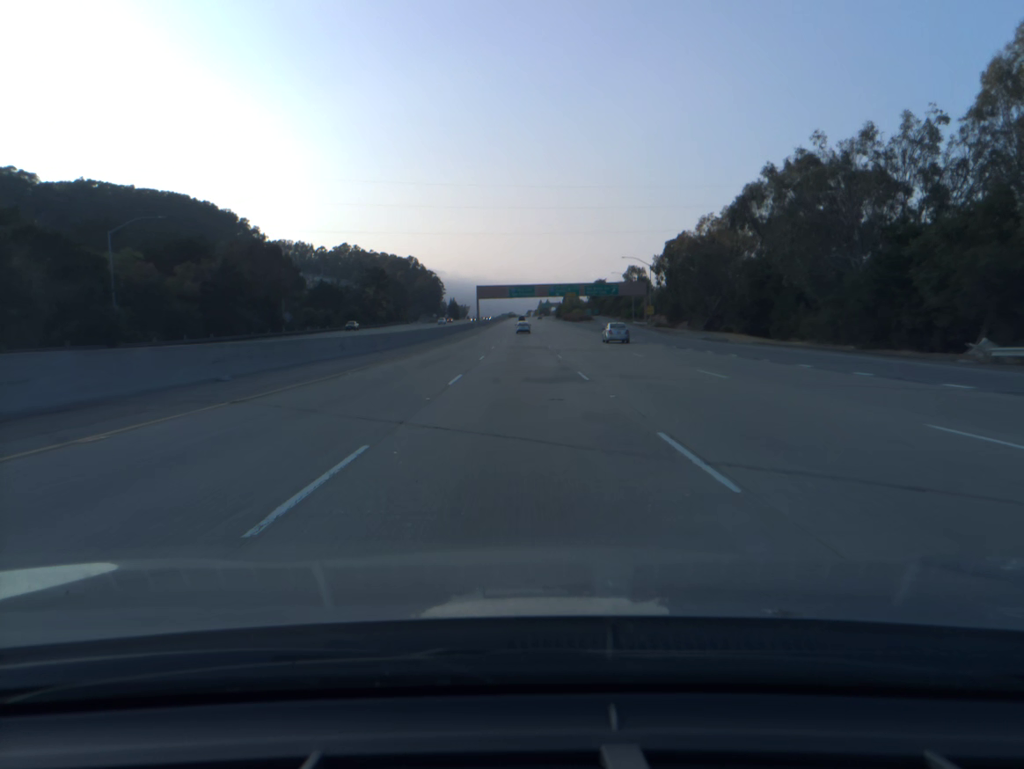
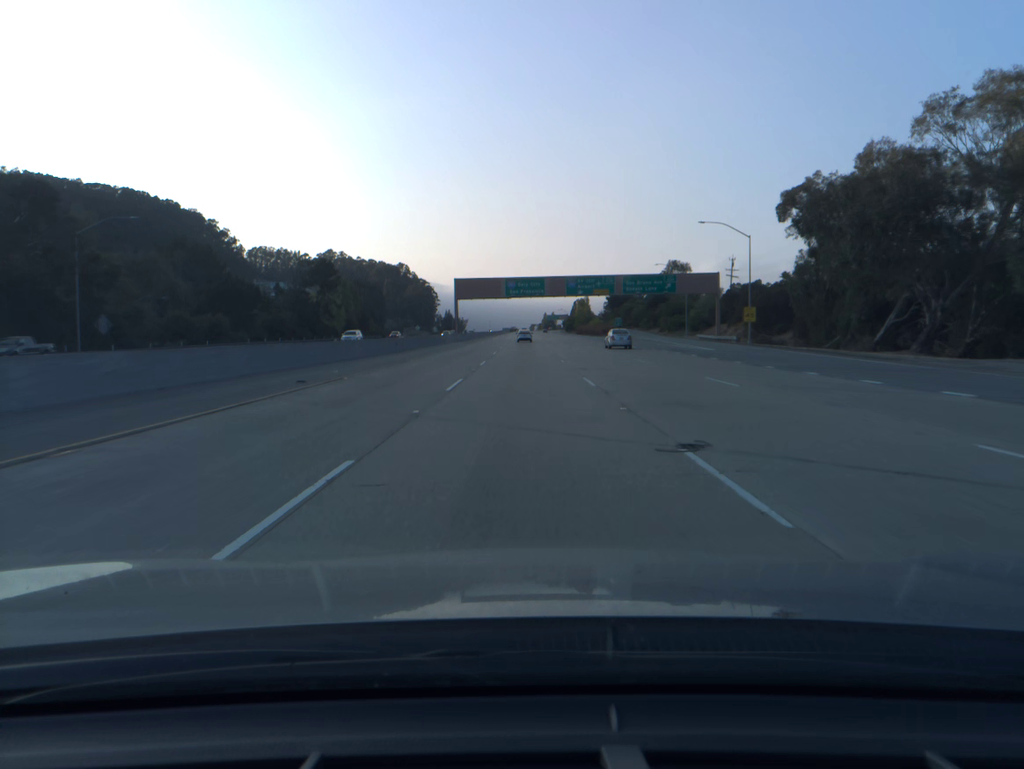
(-0.1, +59.2) m; 0°
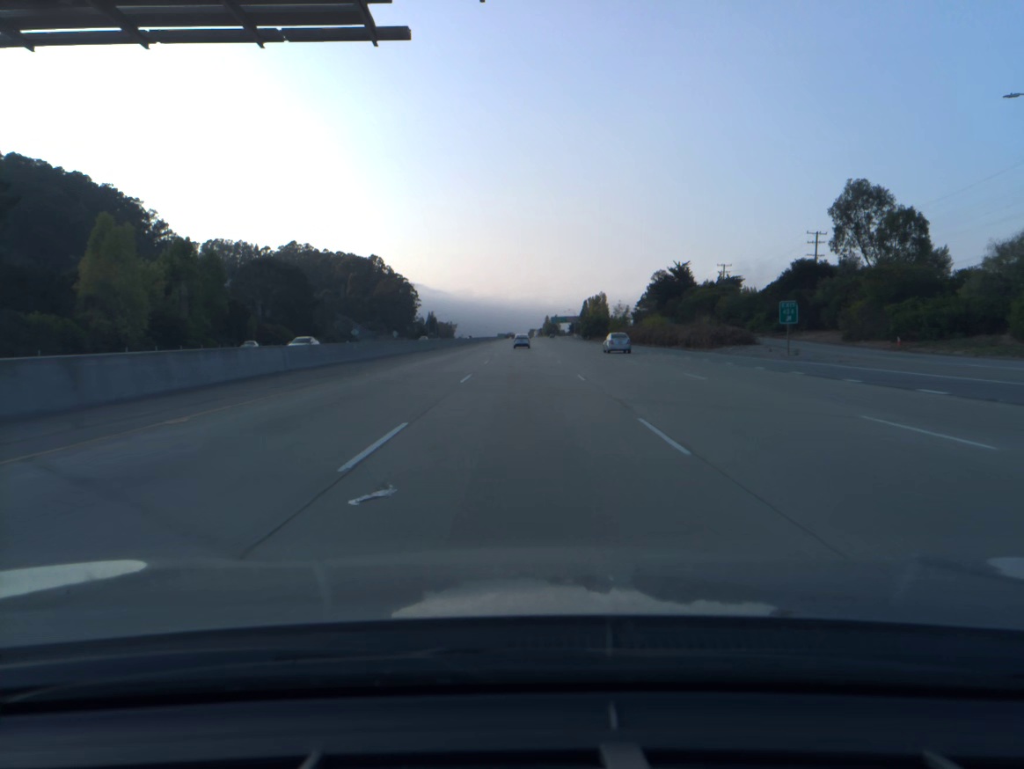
(0.0, +99.1) m; 0°
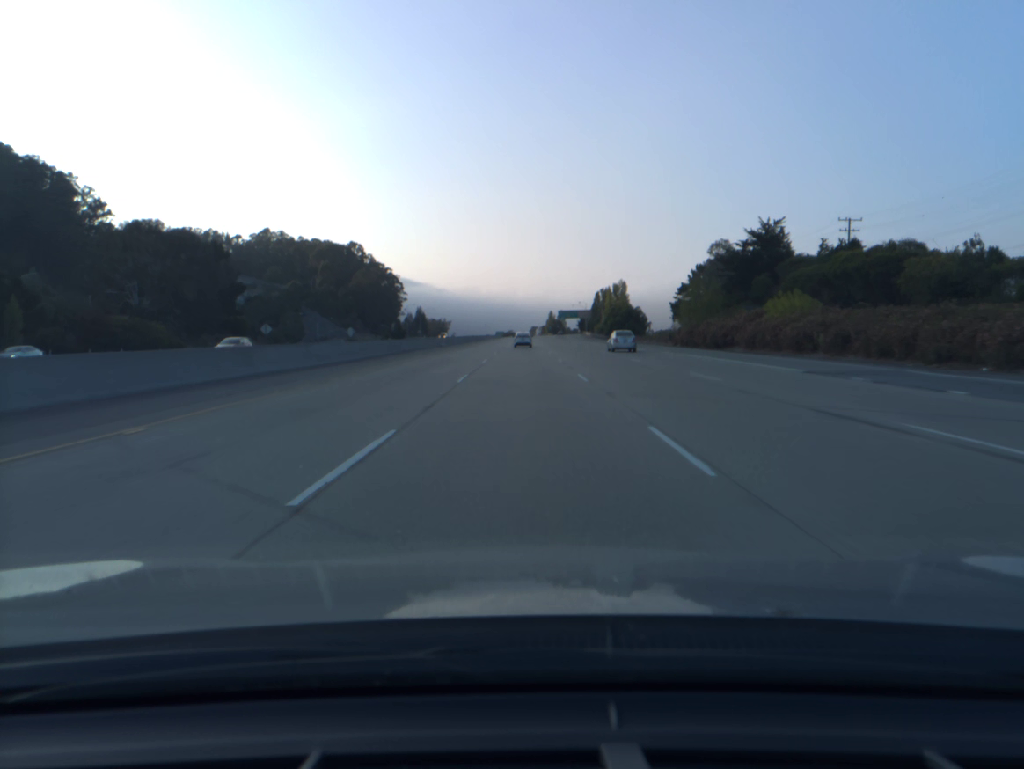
(0.0, +59.6) m; 0°
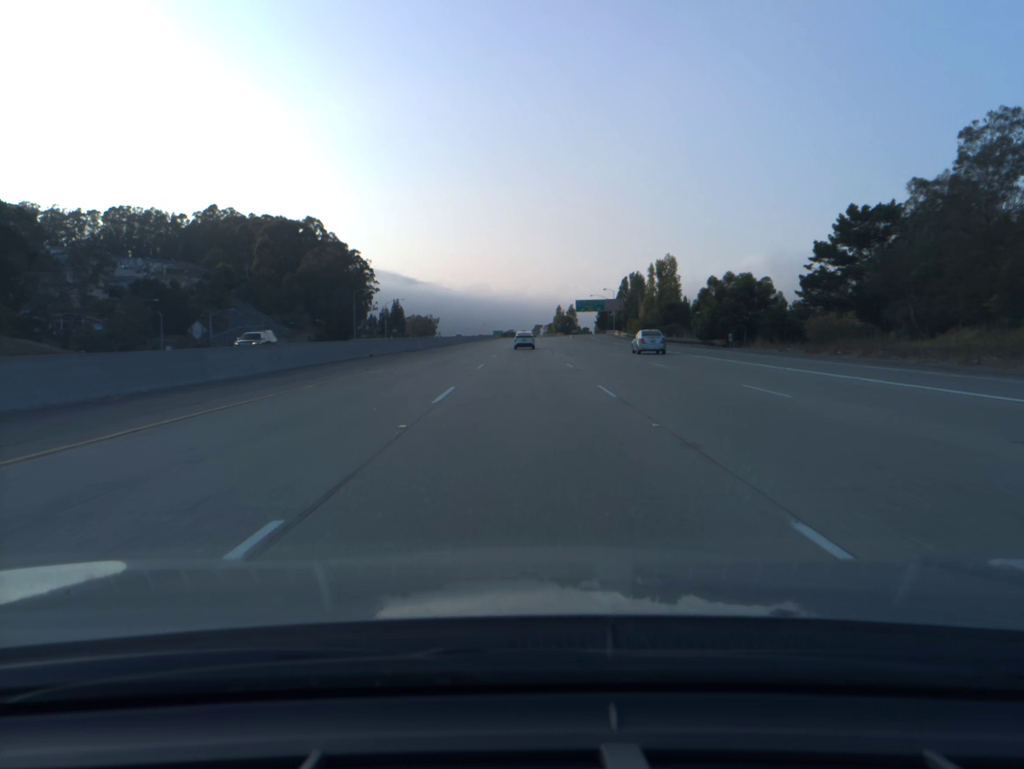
(-0.1, +78.6) m; 0°
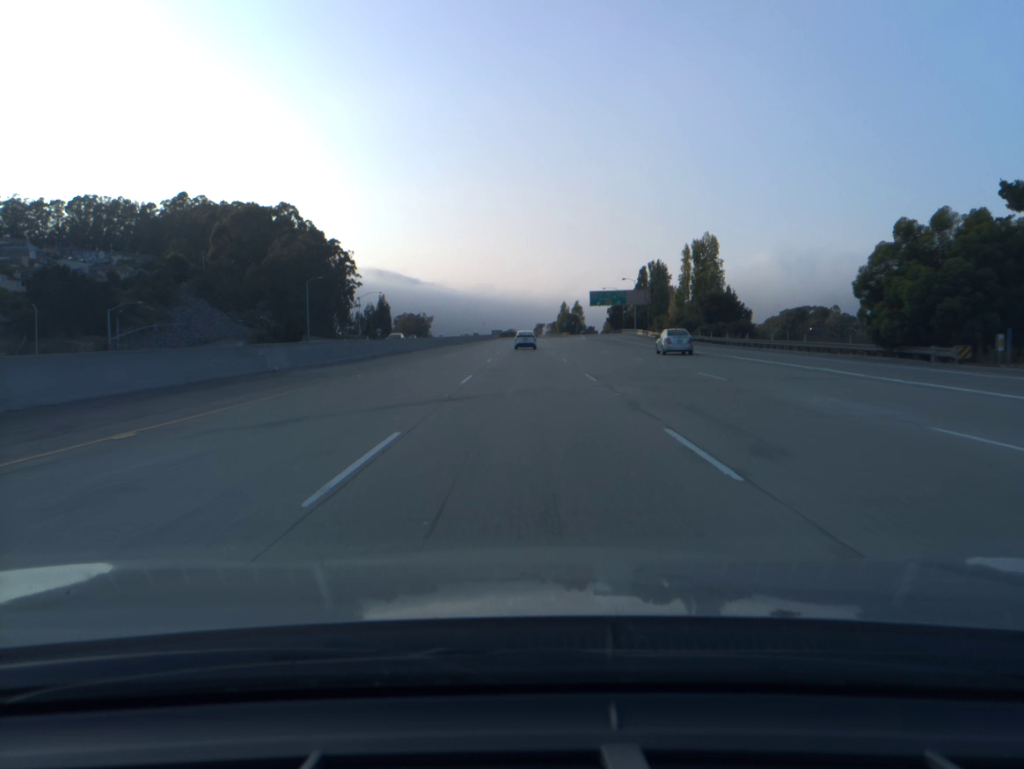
(0.0, +38.5) m; 0°
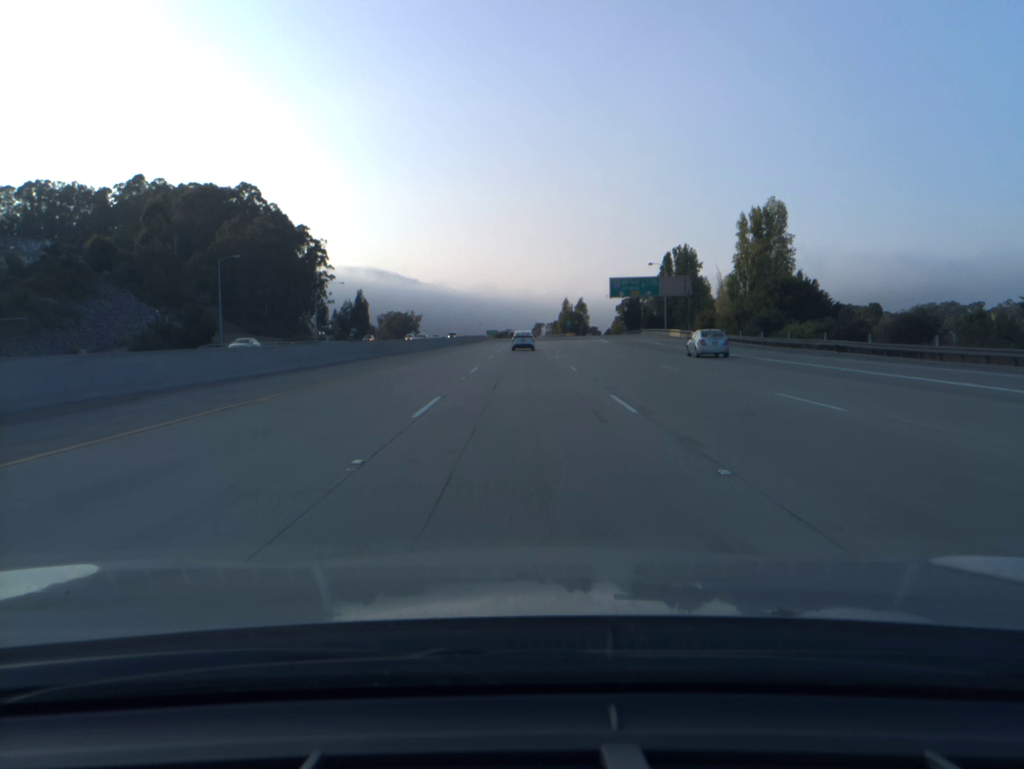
(0.0, +38.0) m; 0°
